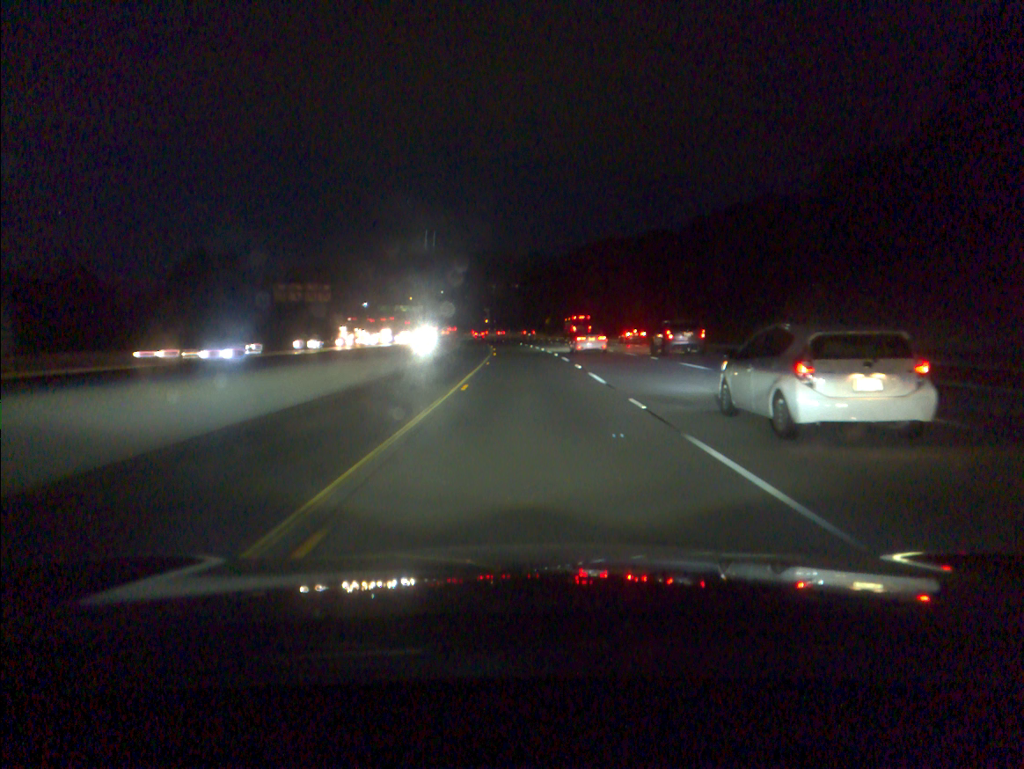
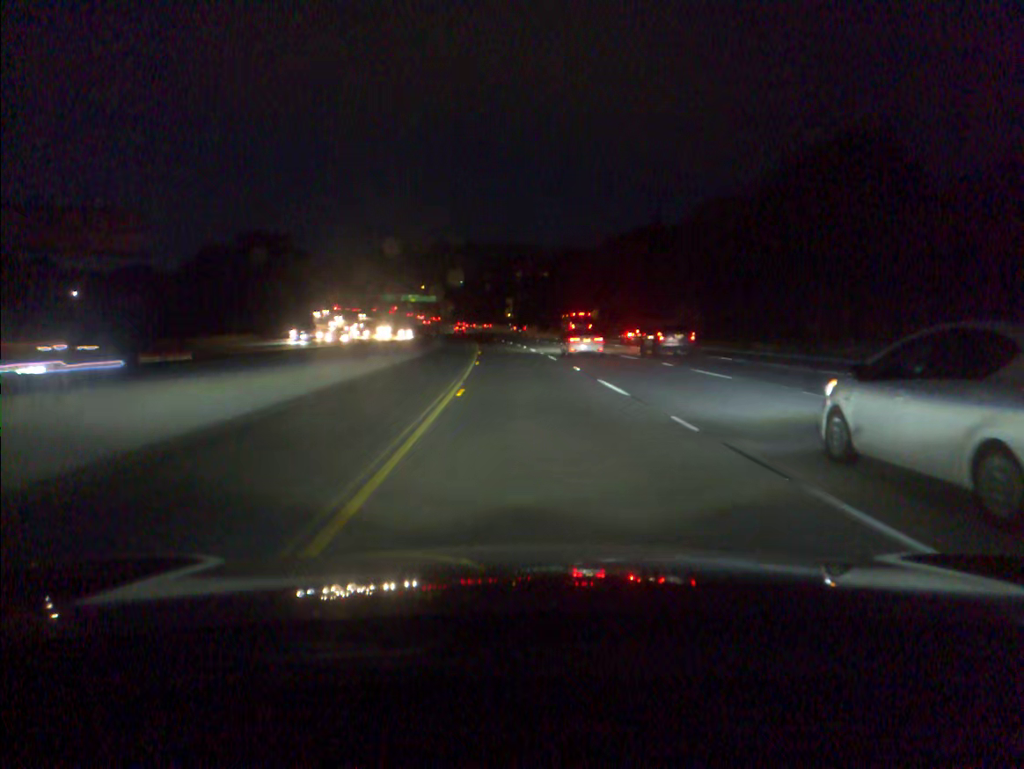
(-0.9, +60.5) m; -2°
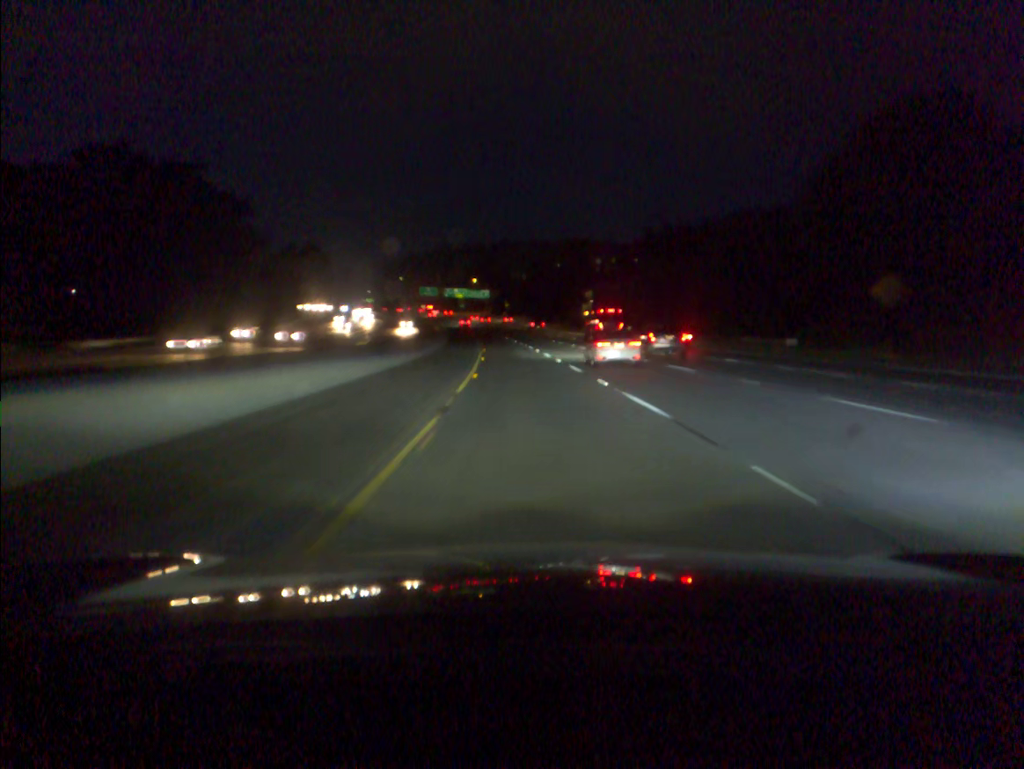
(-3.5, +80.5) m; -5°
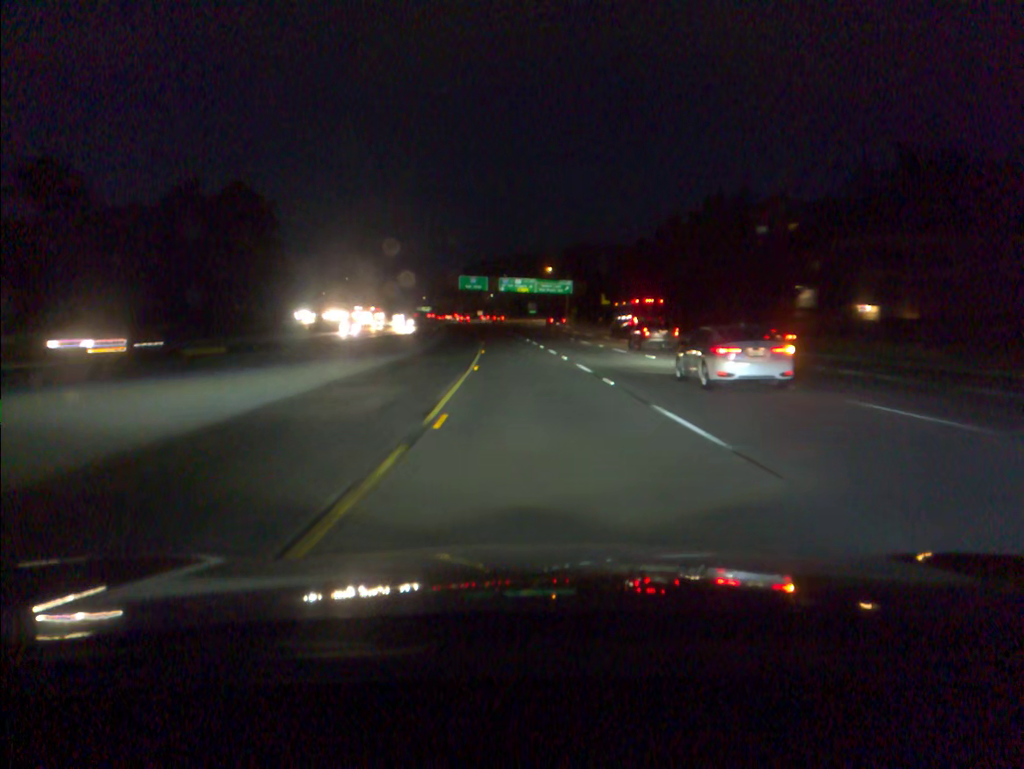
(-4.8, +100.2) m; -6°
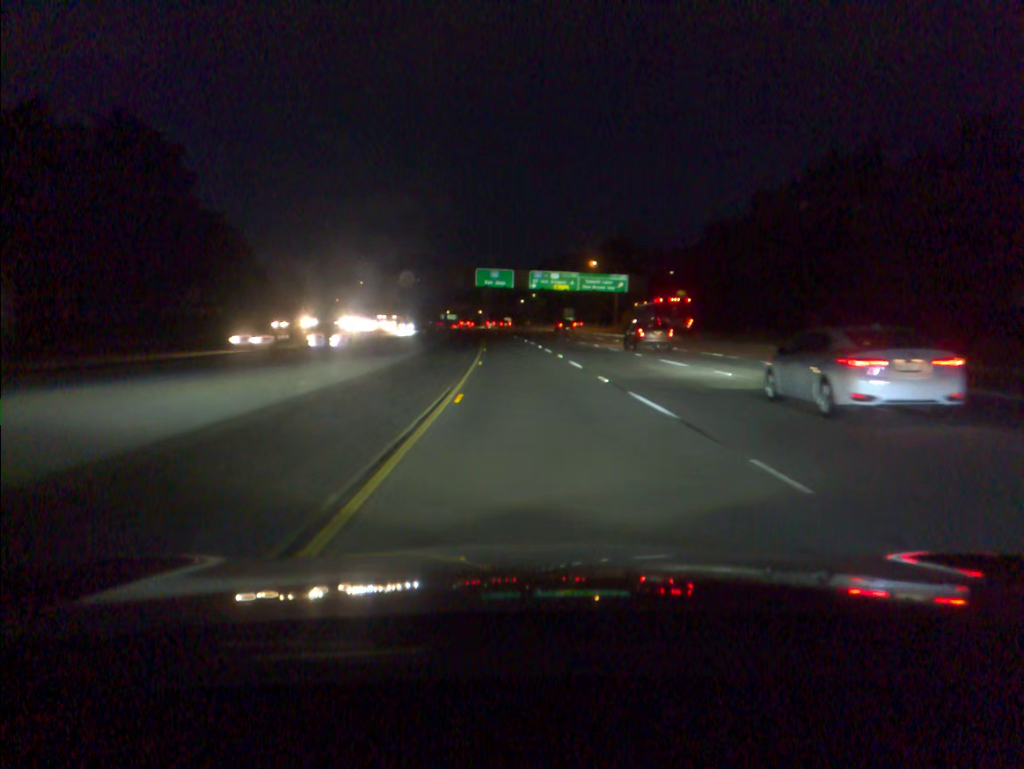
(-0.8, +39.8) m; -2°
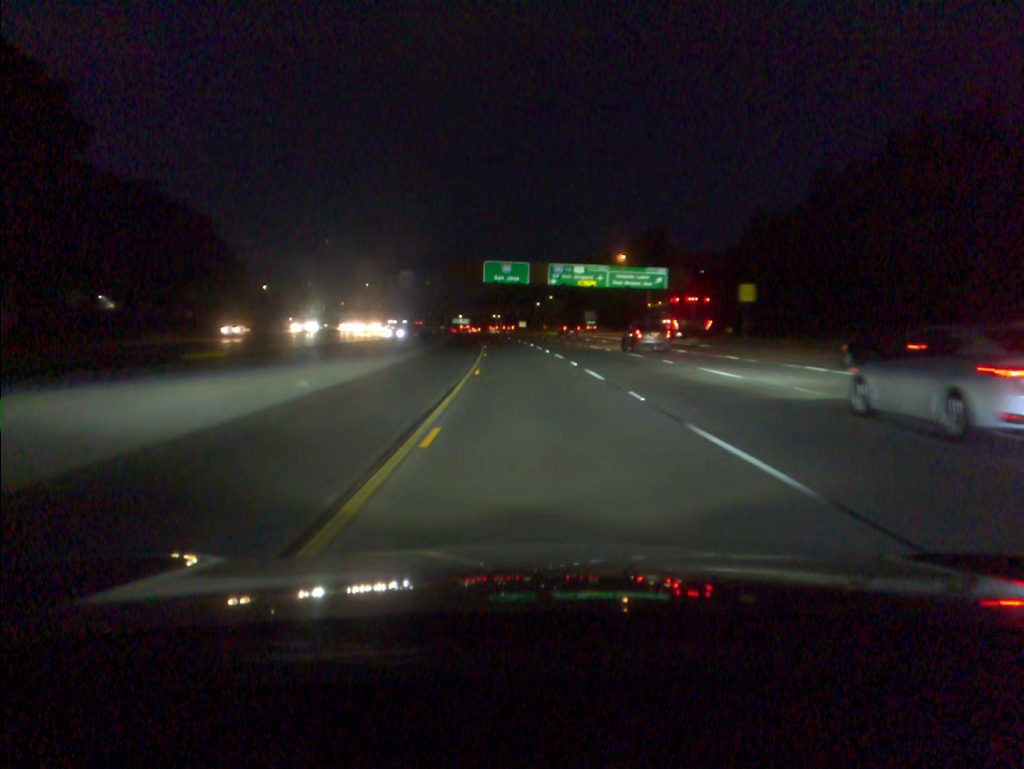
(-0.2, +19.9) m; -1°
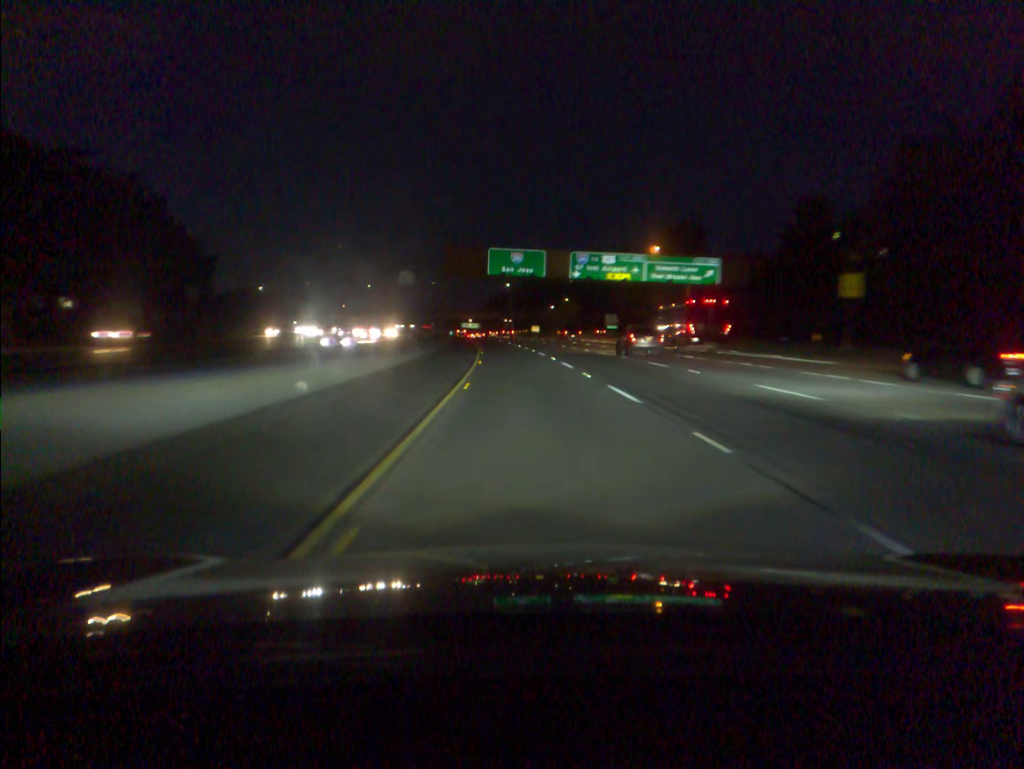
(-0.2, +19.9) m; -1°
